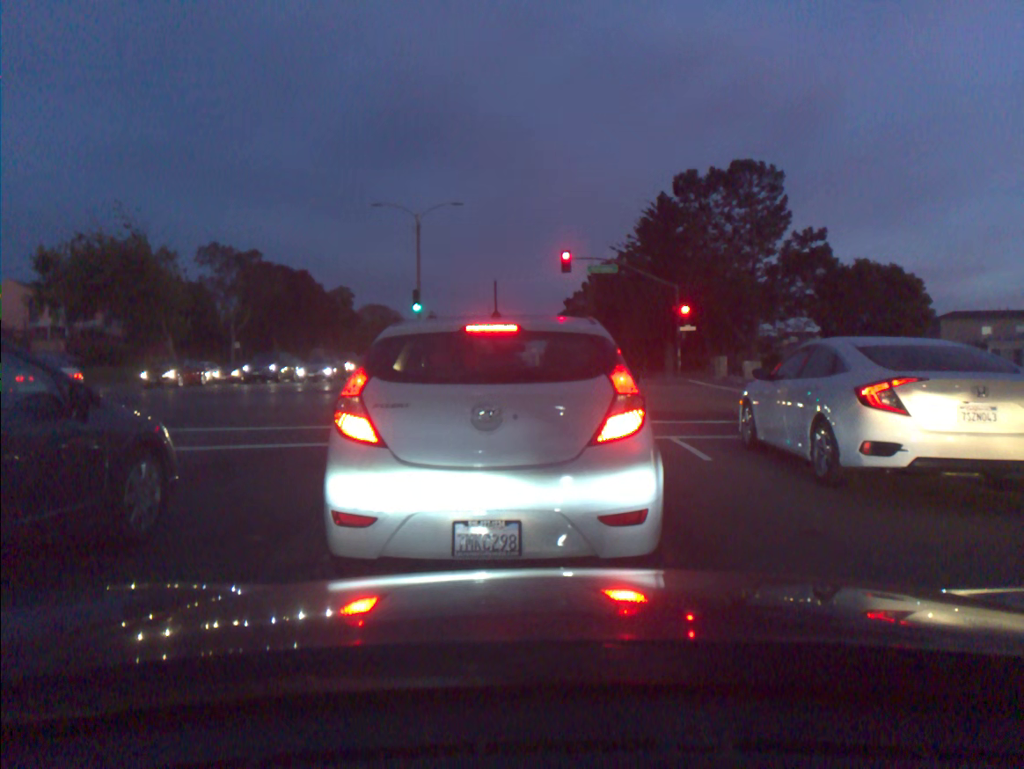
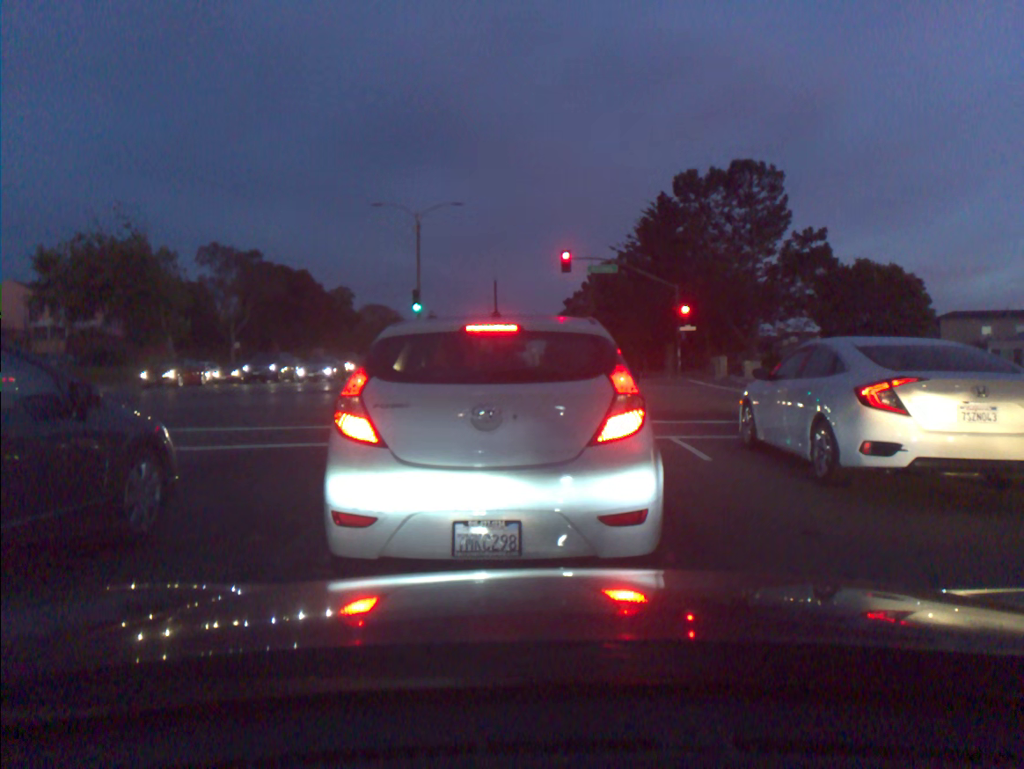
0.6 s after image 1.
(0.0, 0.0) m; 0°
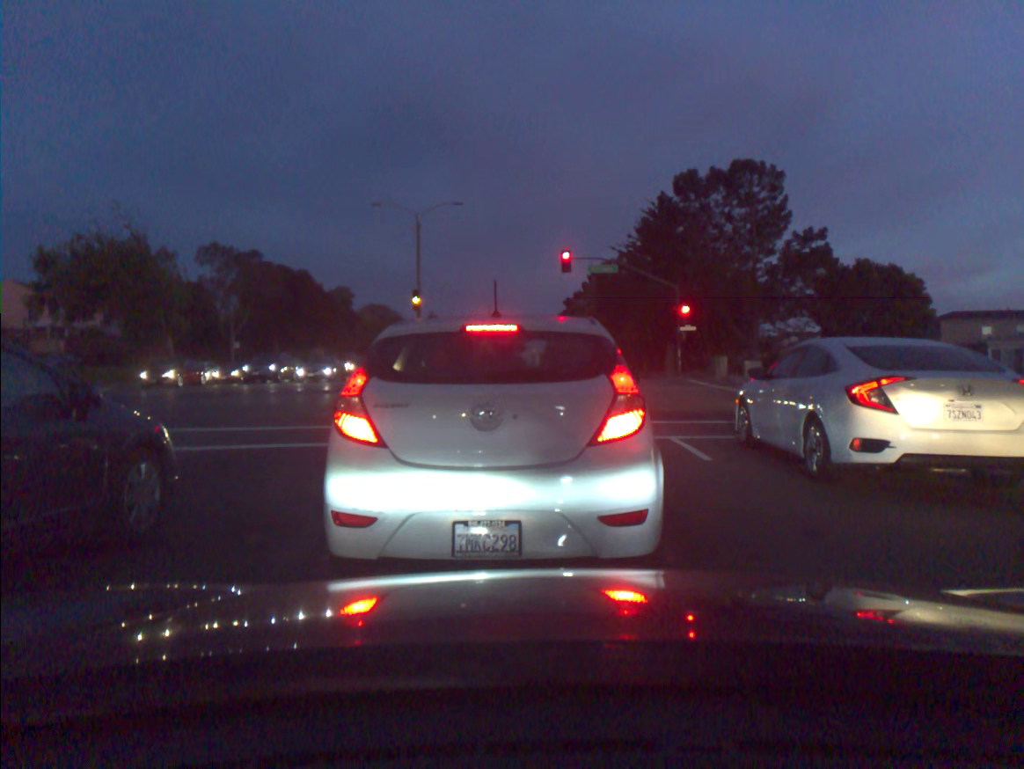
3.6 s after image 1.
(0.0, +0.1) m; 0°
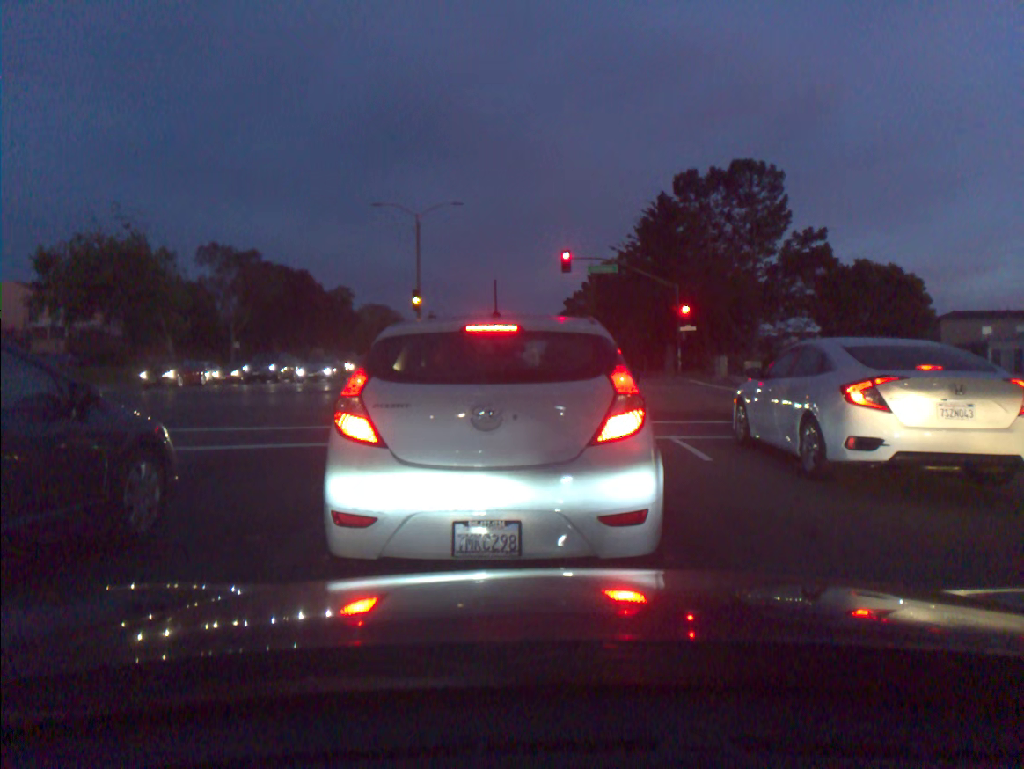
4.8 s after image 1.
(0.0, 0.0) m; 0°
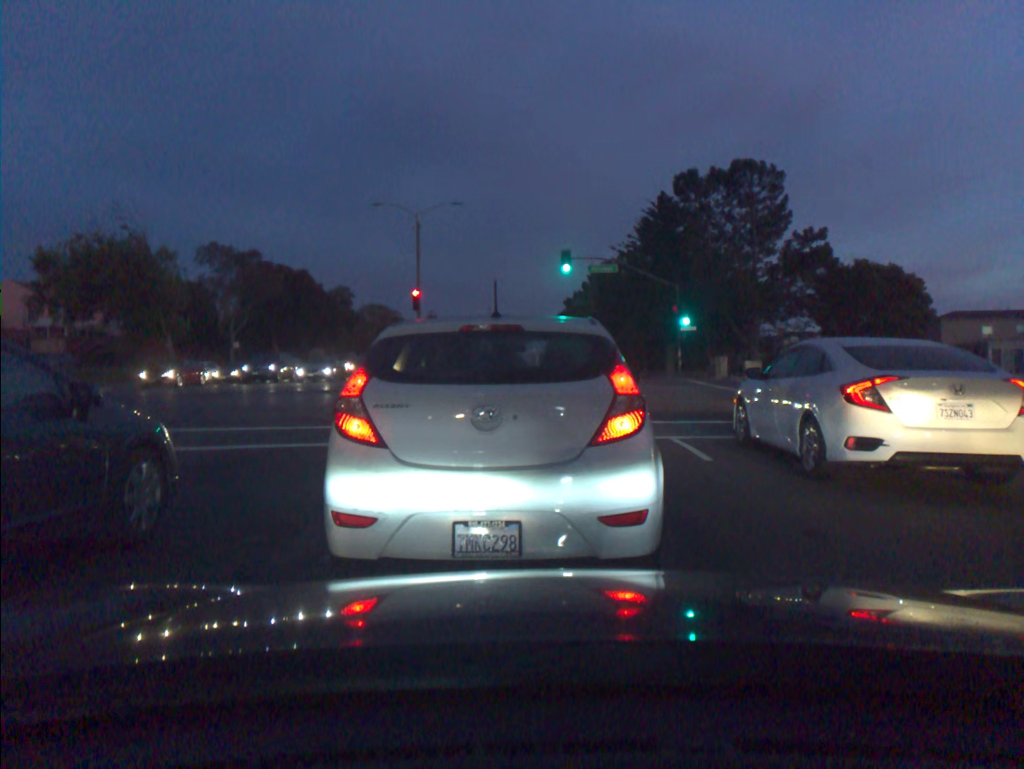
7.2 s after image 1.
(0.0, +0.1) m; 0°
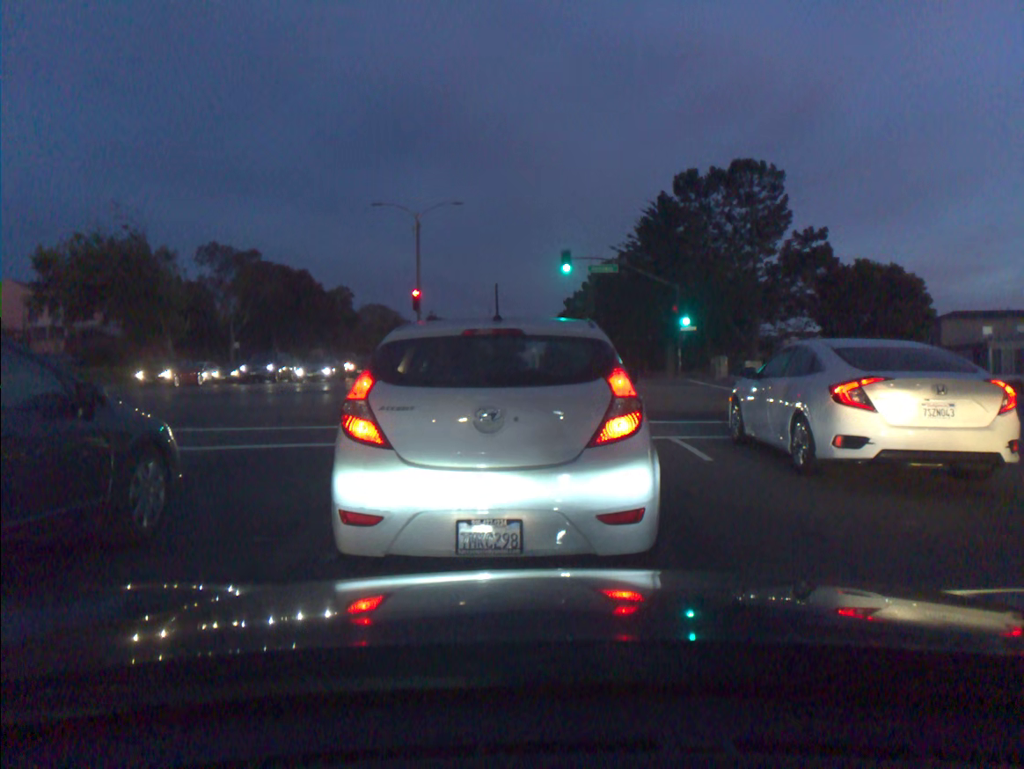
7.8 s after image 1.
(0.0, 0.0) m; 0°
